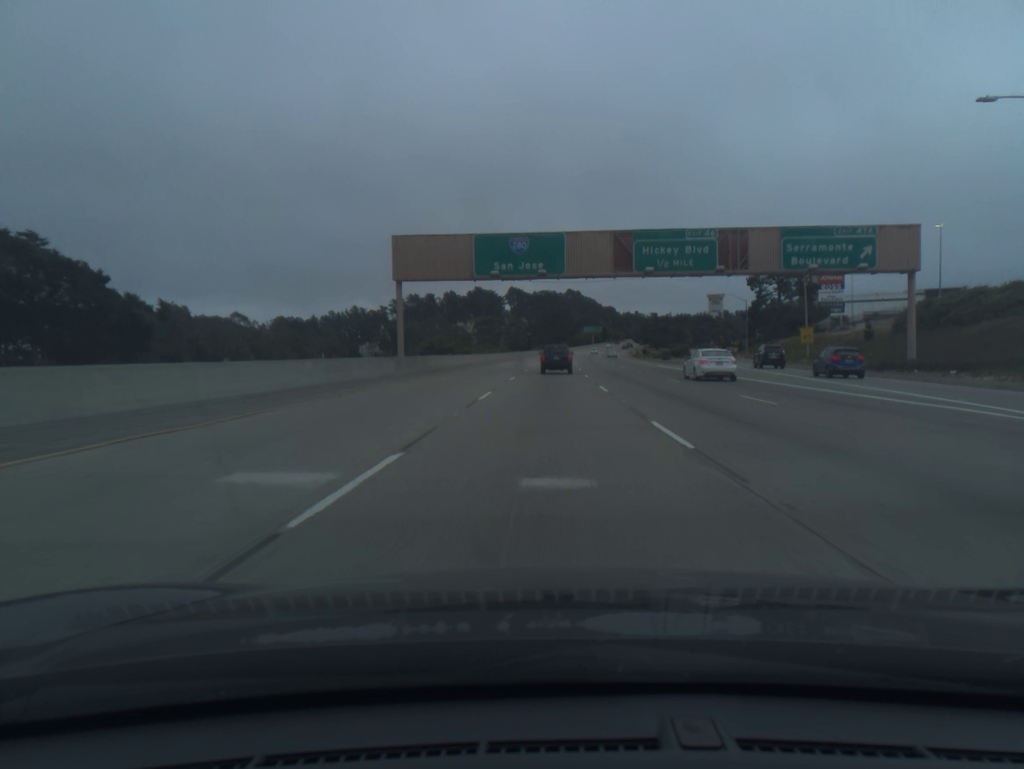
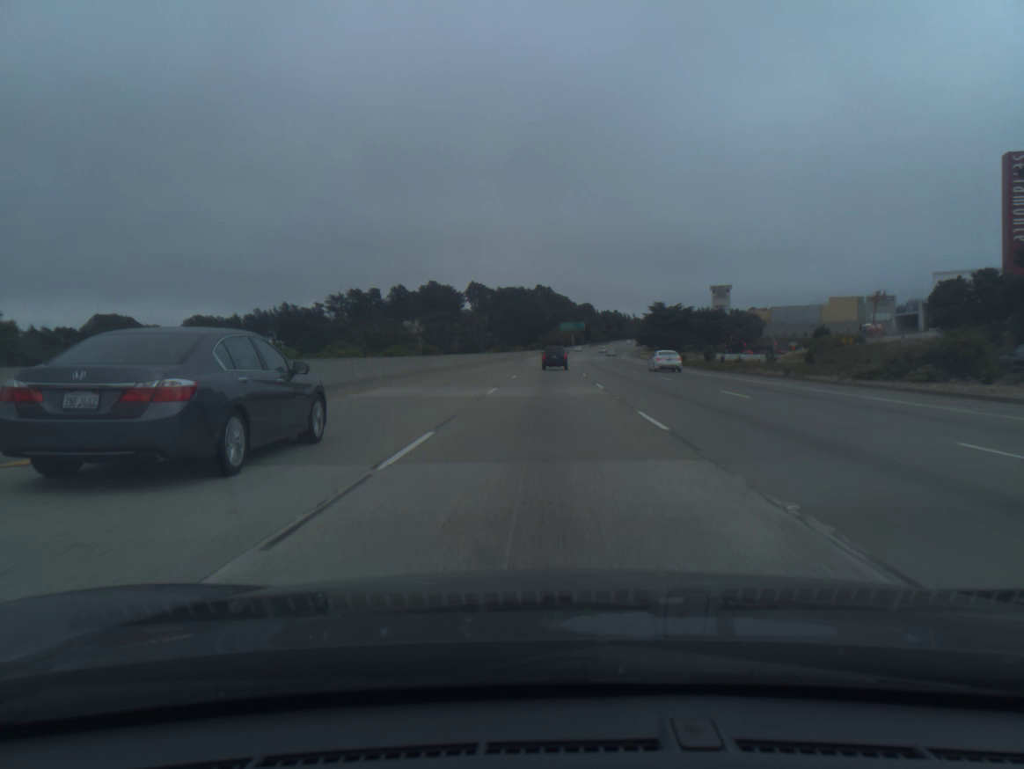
(+1.8, +85.7) m; +2°
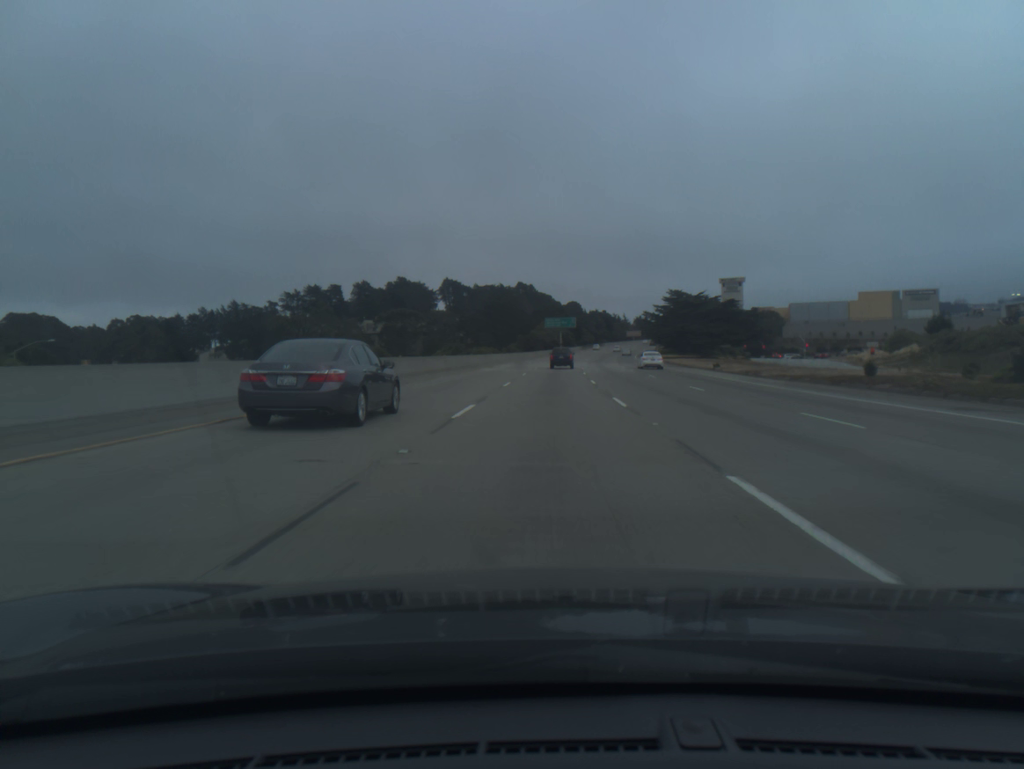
(+0.6, +52.1) m; +1°
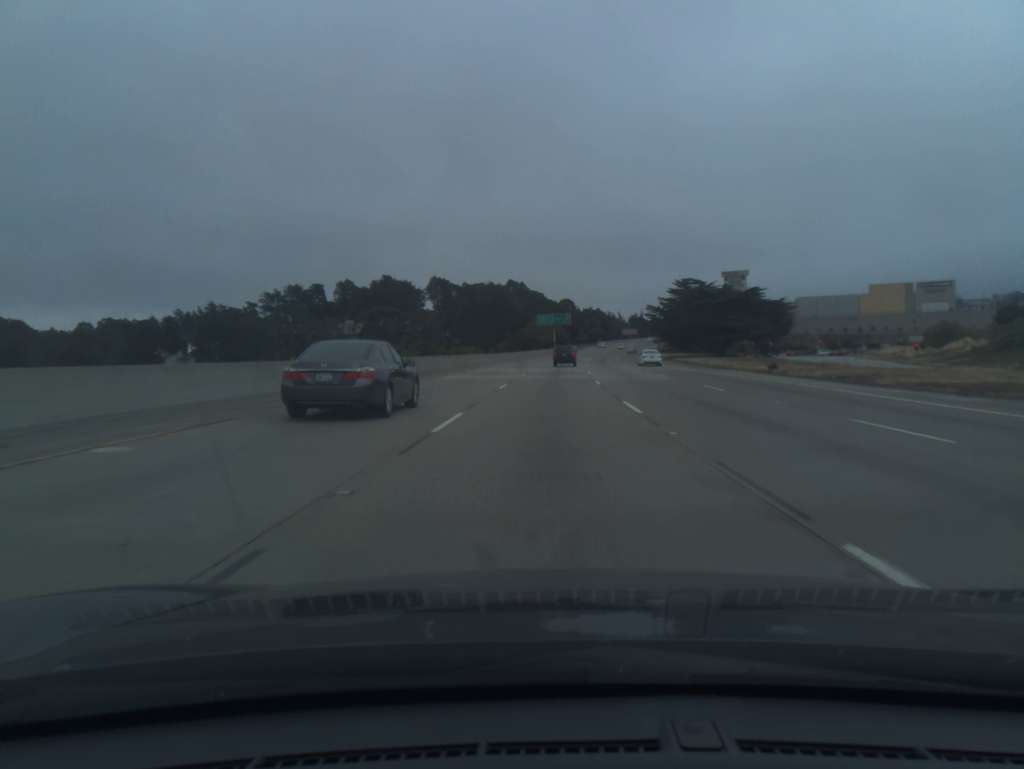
(+0.1, +17.5) m; +1°
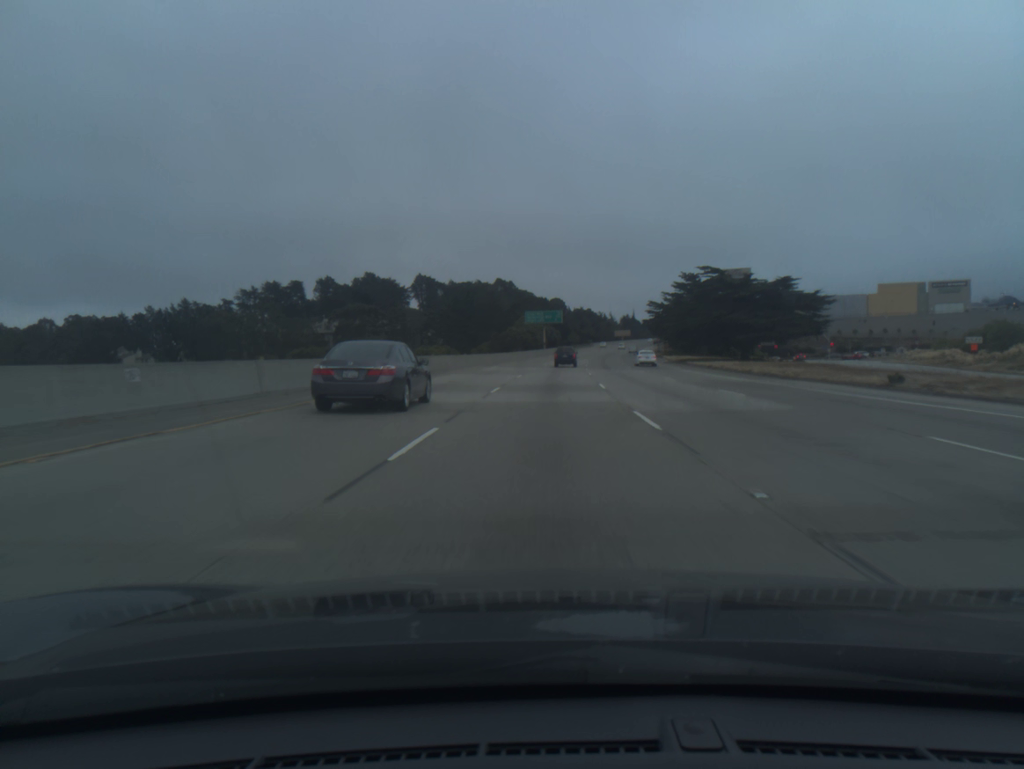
(+0.1, +17.6) m; +1°
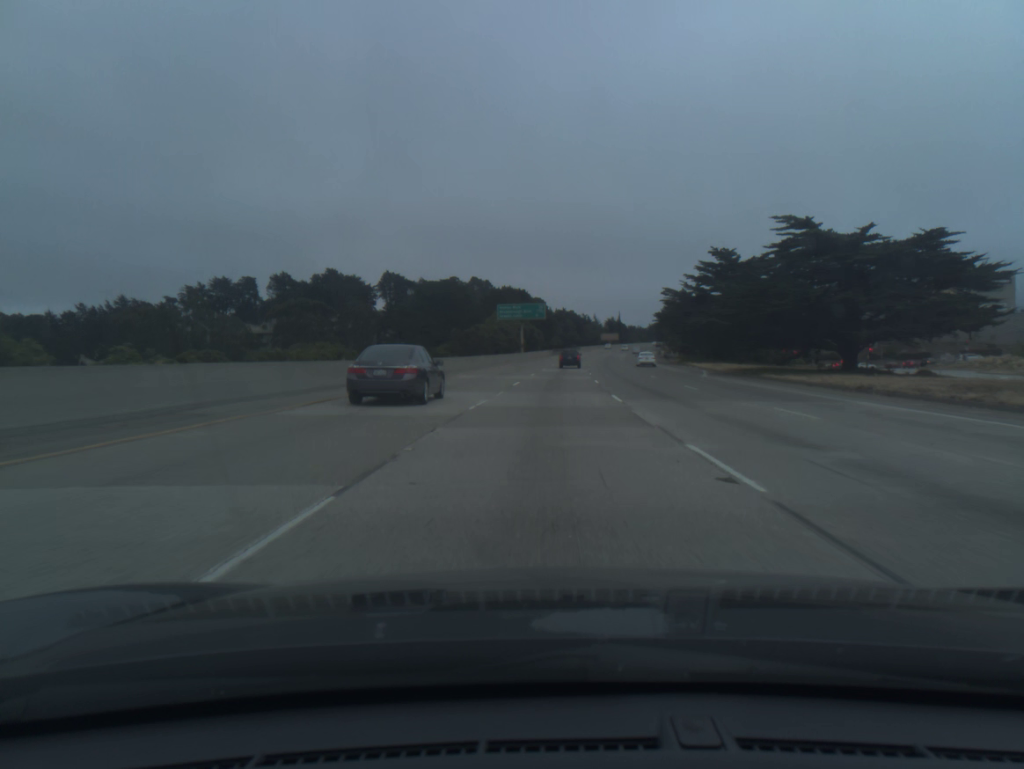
(+0.4, +35.5) m; +1°
